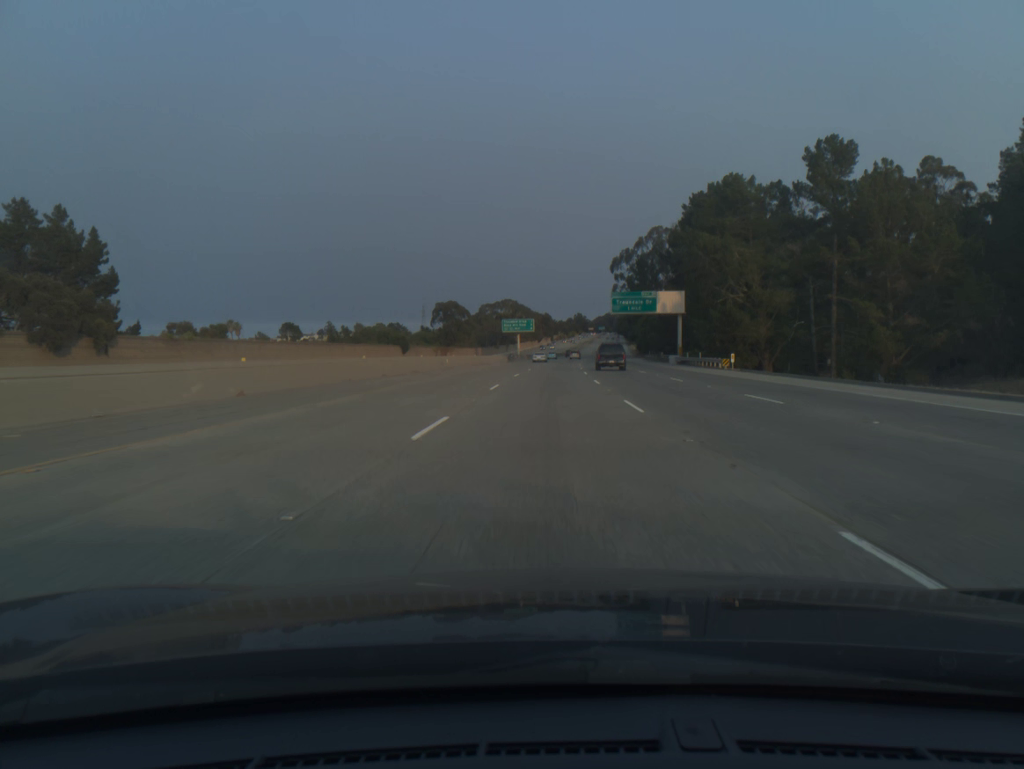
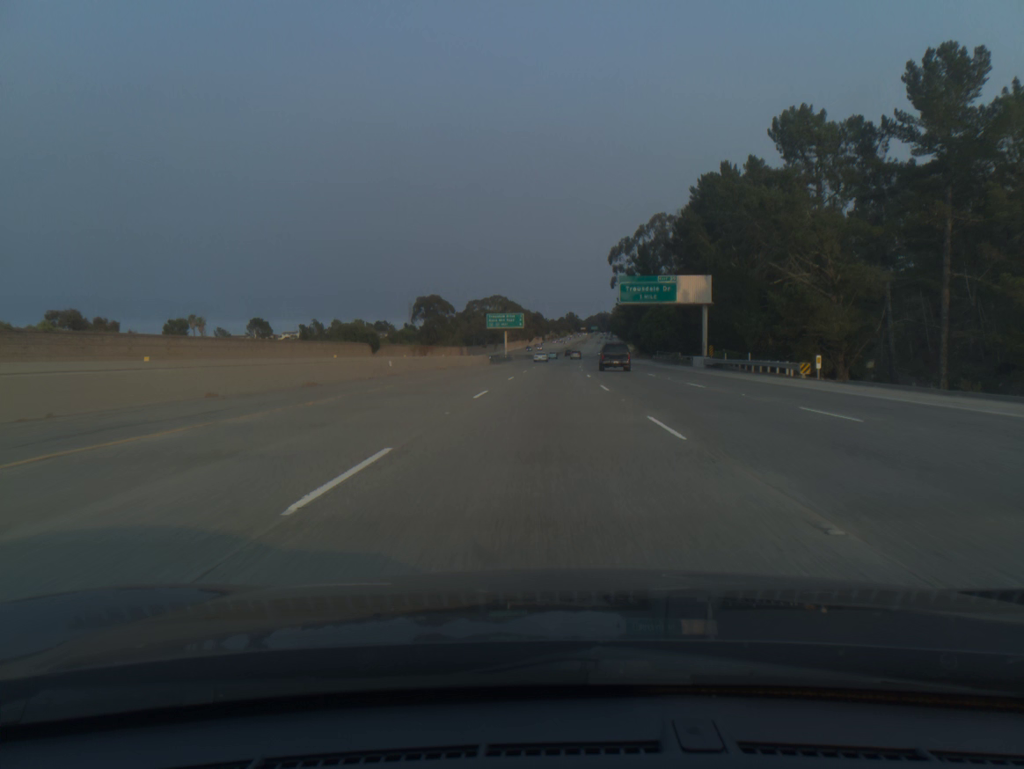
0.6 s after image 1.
(+0.1, +19.7) m; +1°
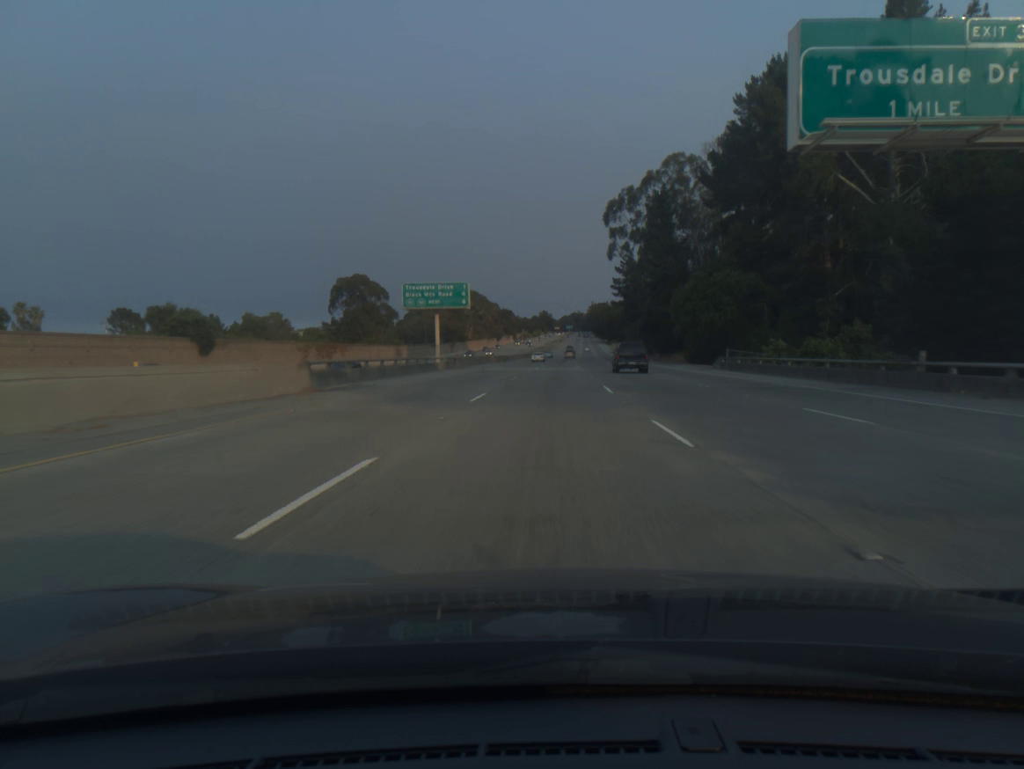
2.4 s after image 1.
(+1.0, +59.0) m; +2°
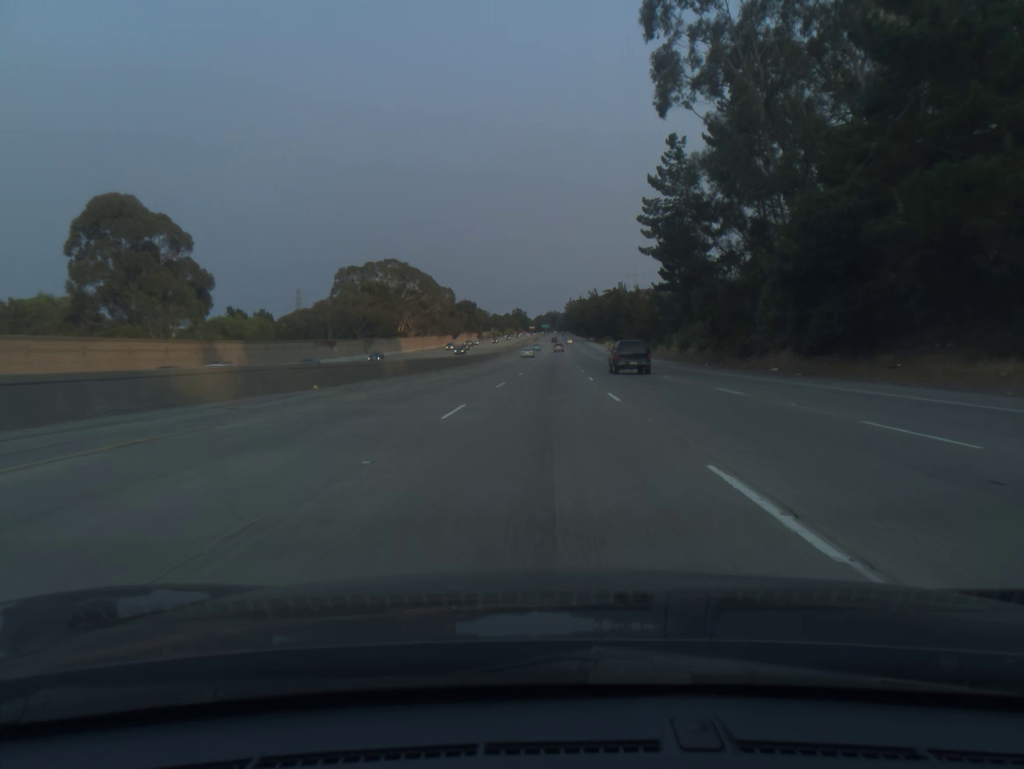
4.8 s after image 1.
(+1.8, +78.6) m; +2°
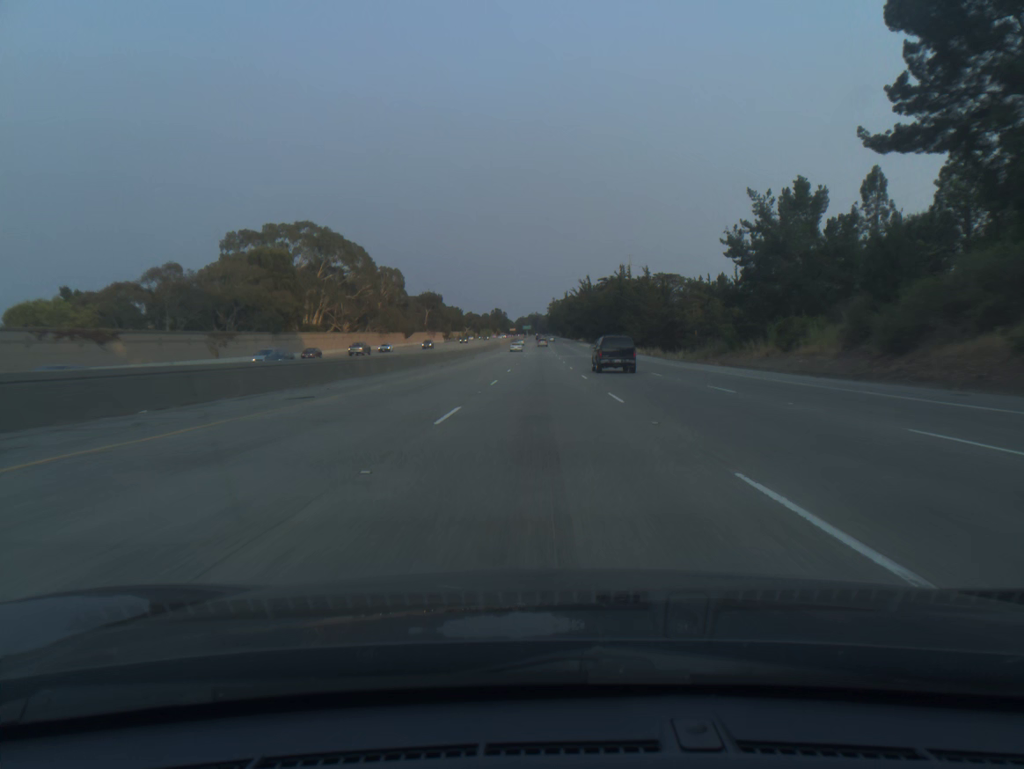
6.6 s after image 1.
(+0.7, +58.9) m; +1°
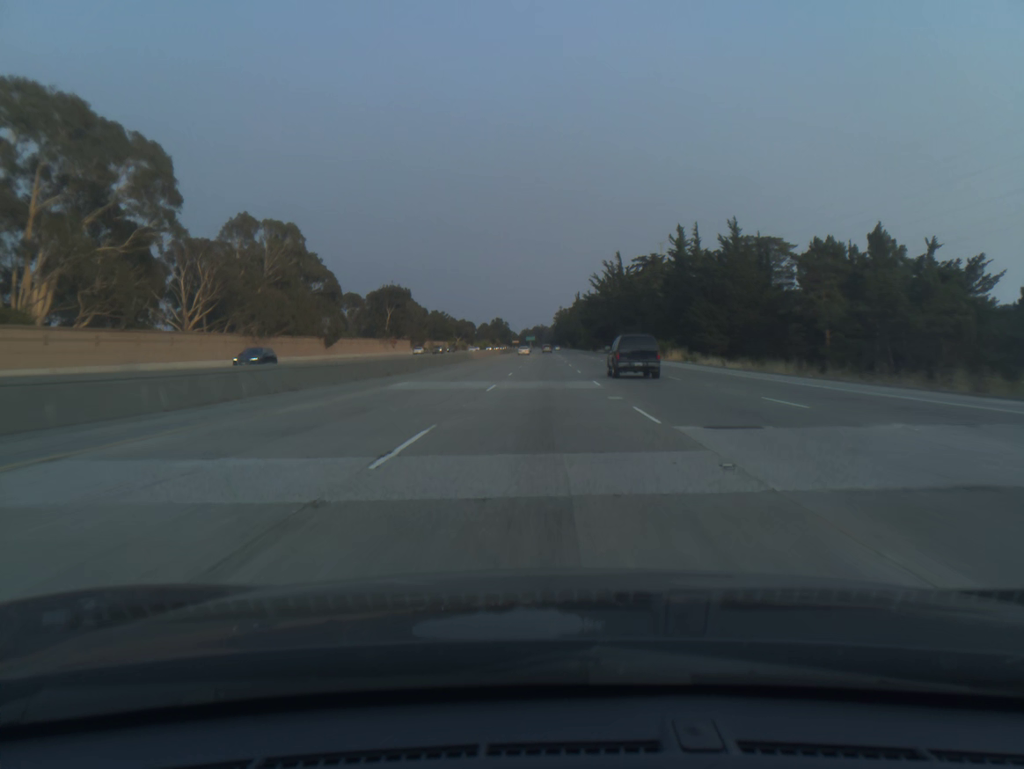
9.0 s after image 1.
(-0.2, +78.1) m; 0°
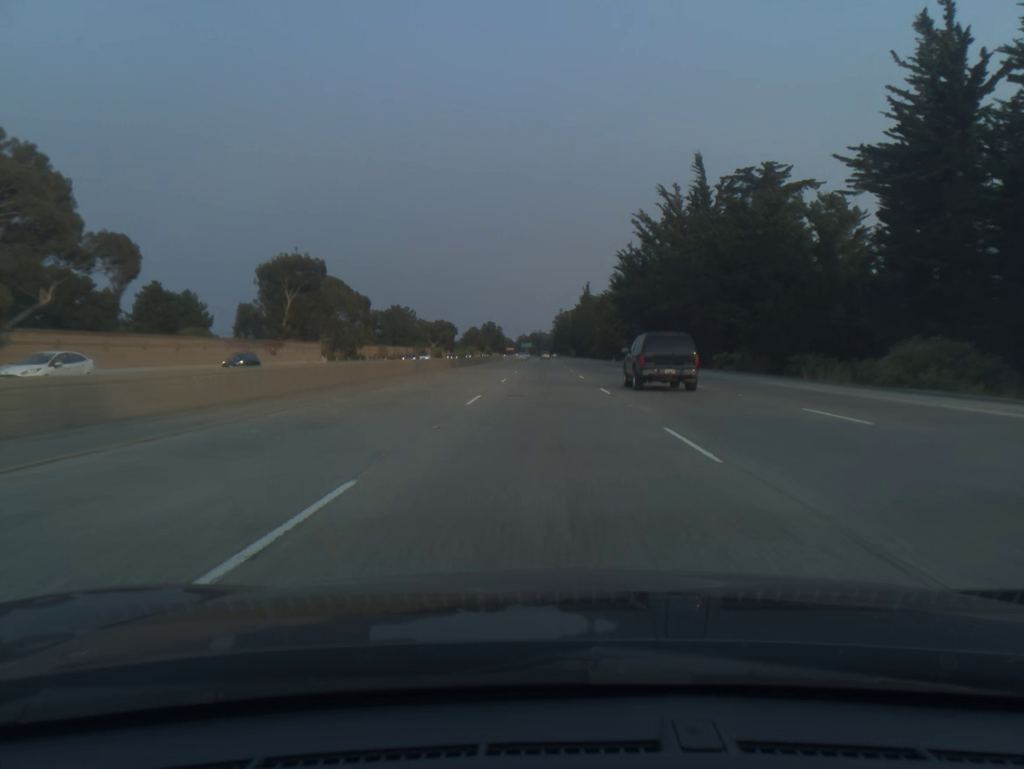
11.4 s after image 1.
(+0.2, +77.5) m; 0°
